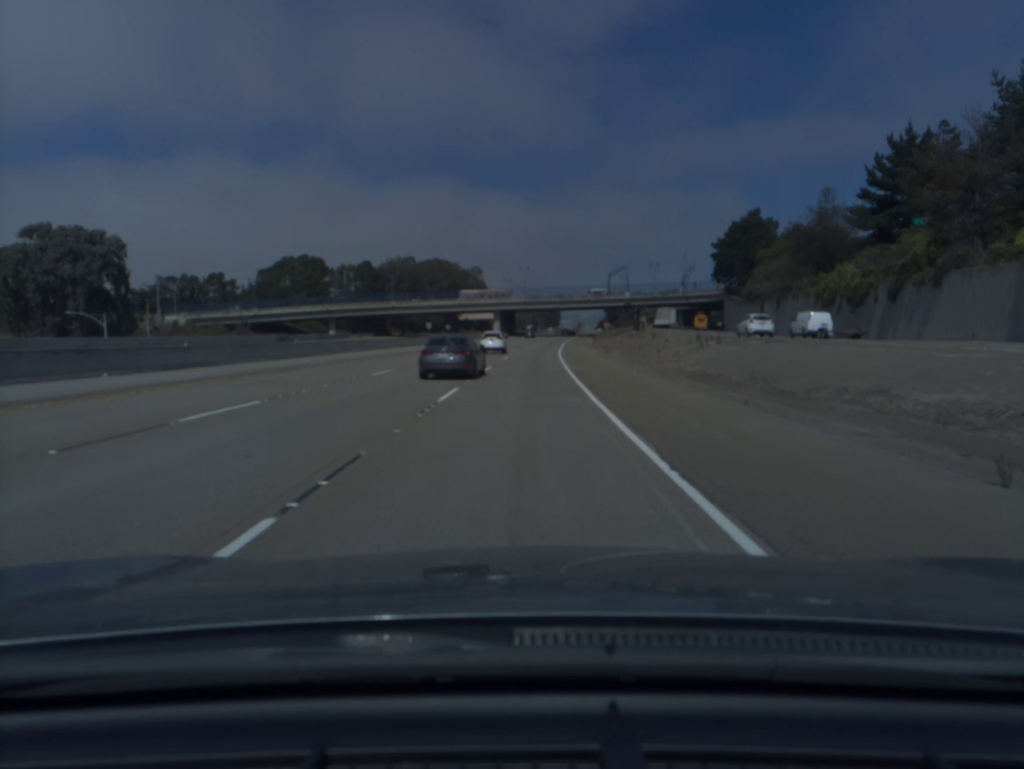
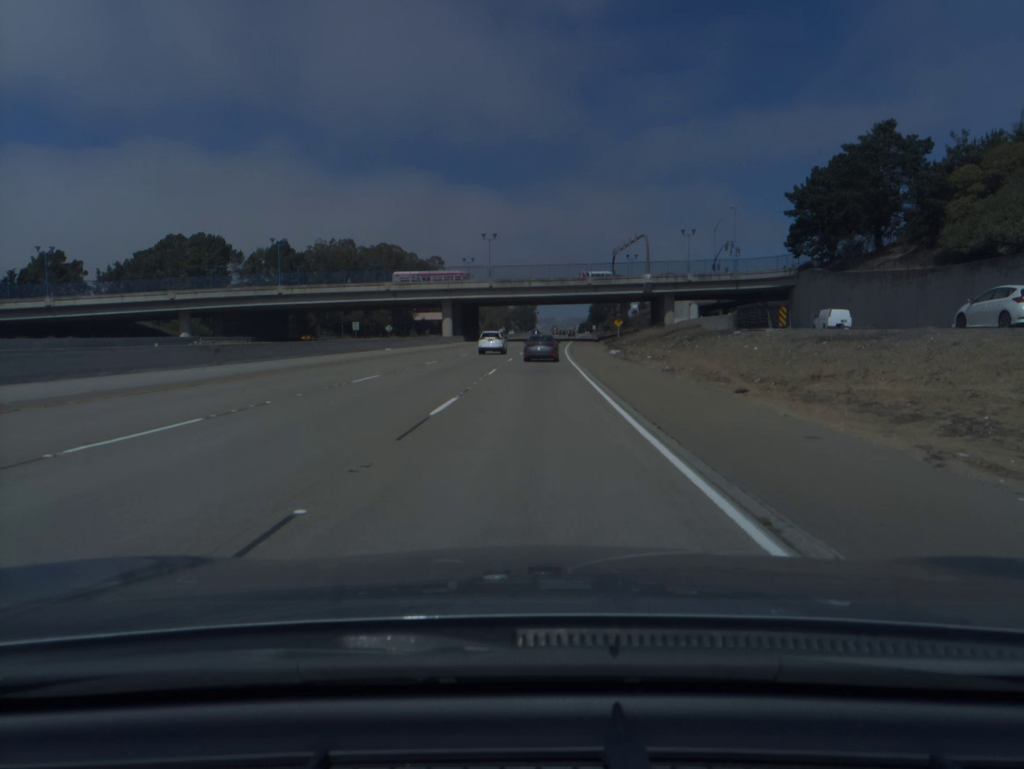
(+1.1, +60.8) m; +2°
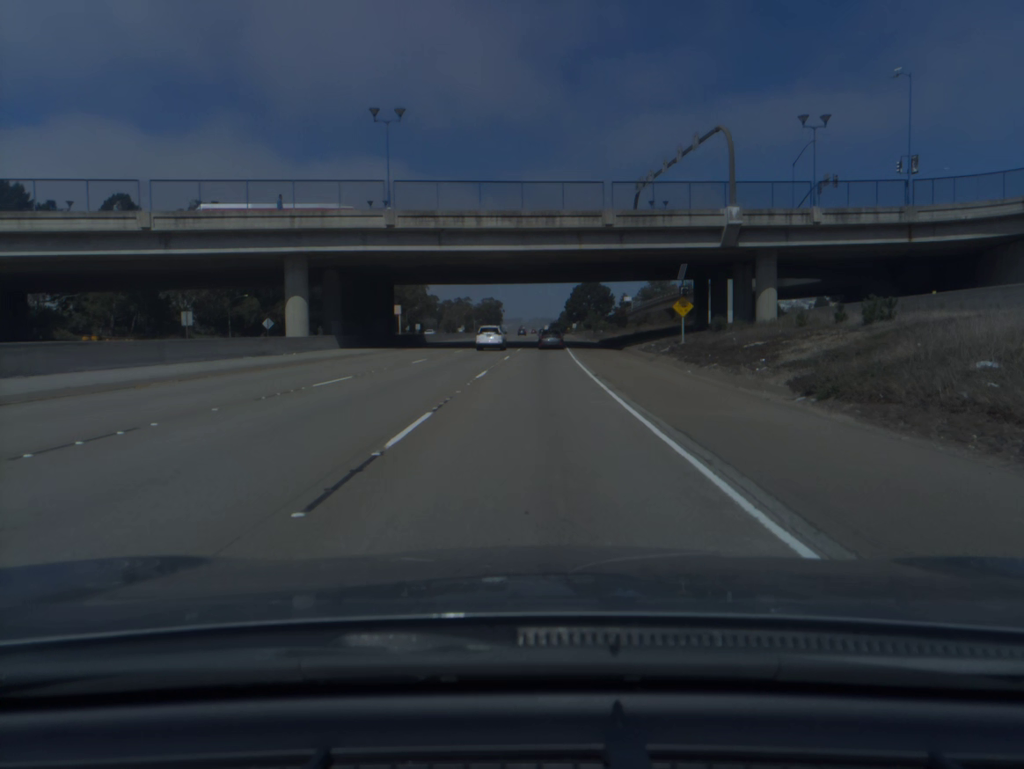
(+1.2, +62.9) m; +2°
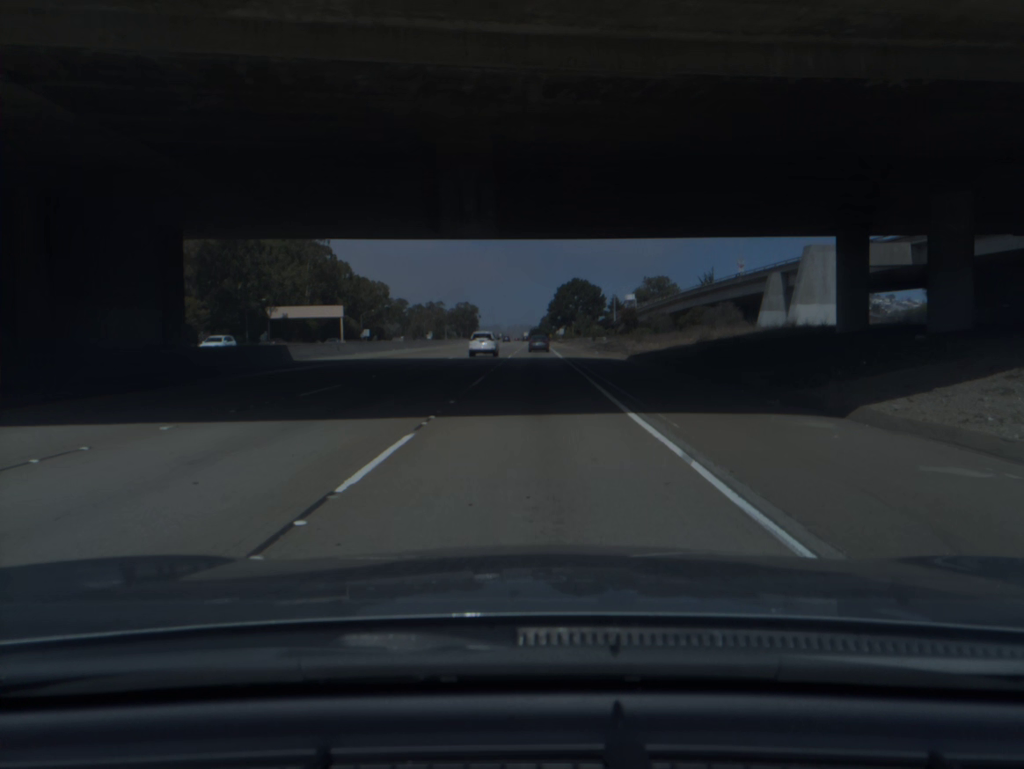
(+0.7, +45.3) m; +2°
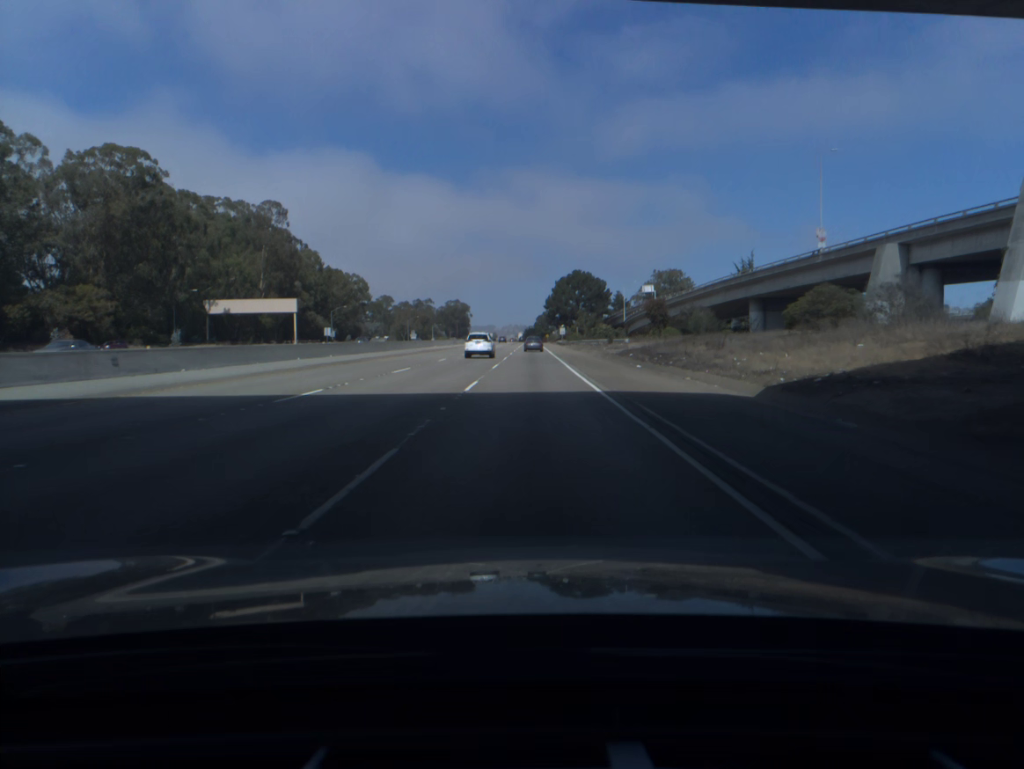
(+0.2, +30.2) m; +1°
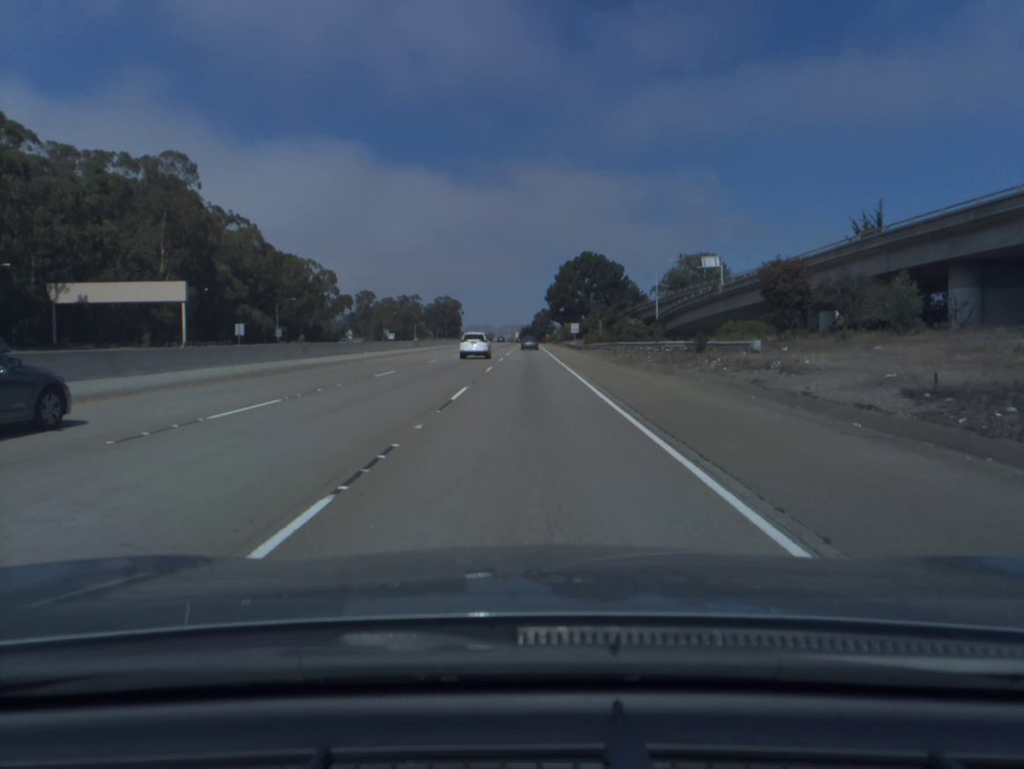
(0.0, +46.4) m; 0°
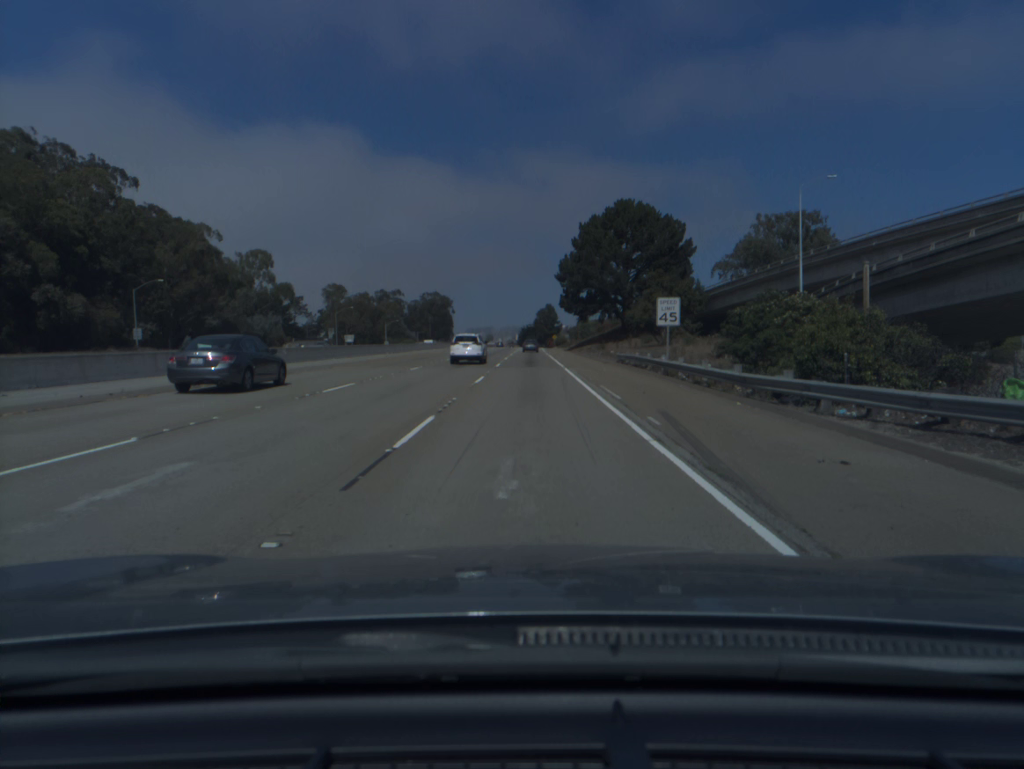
(-0.1, +64.8) m; 0°
